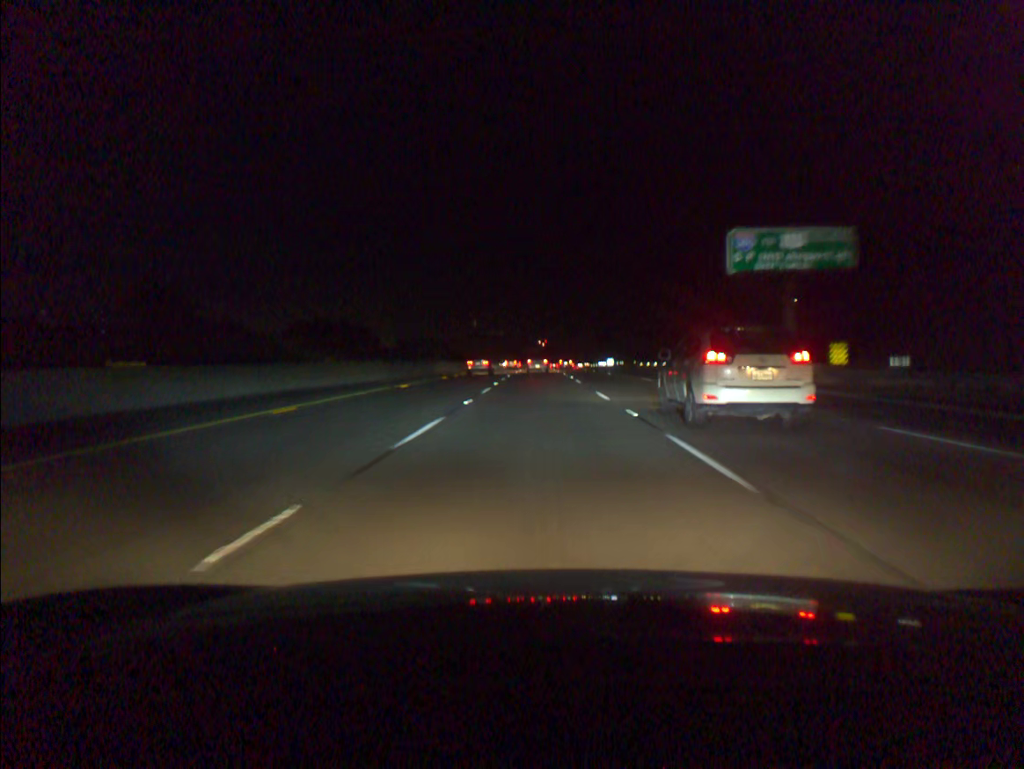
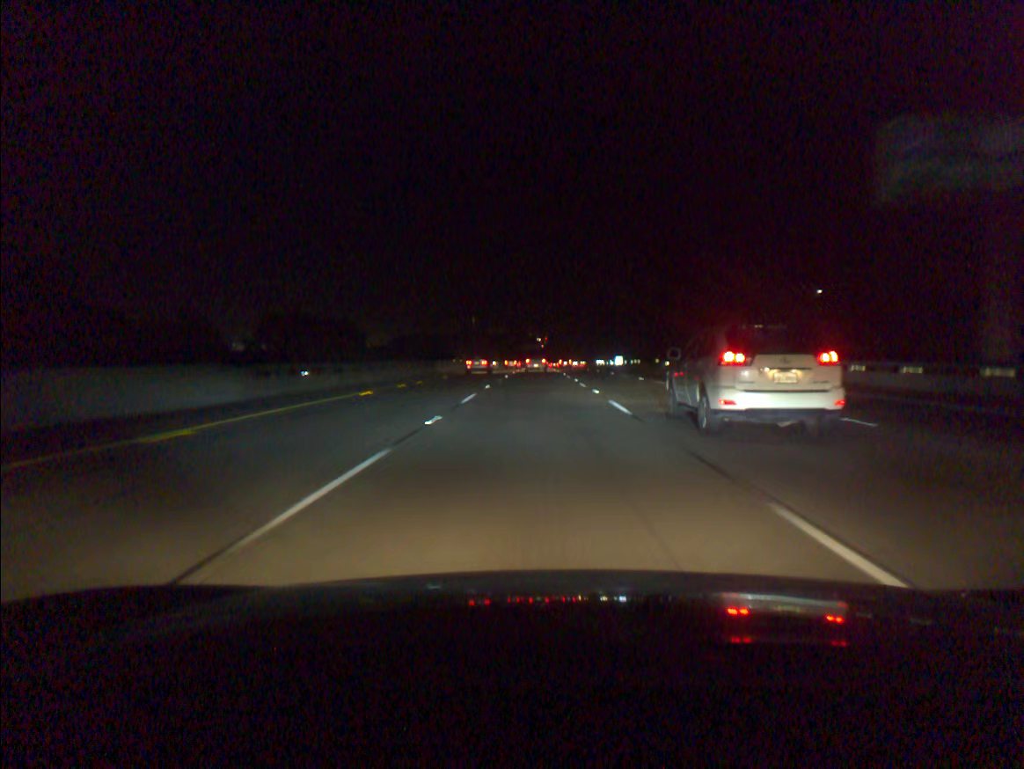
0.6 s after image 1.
(0.0, +19.6) m; 0°
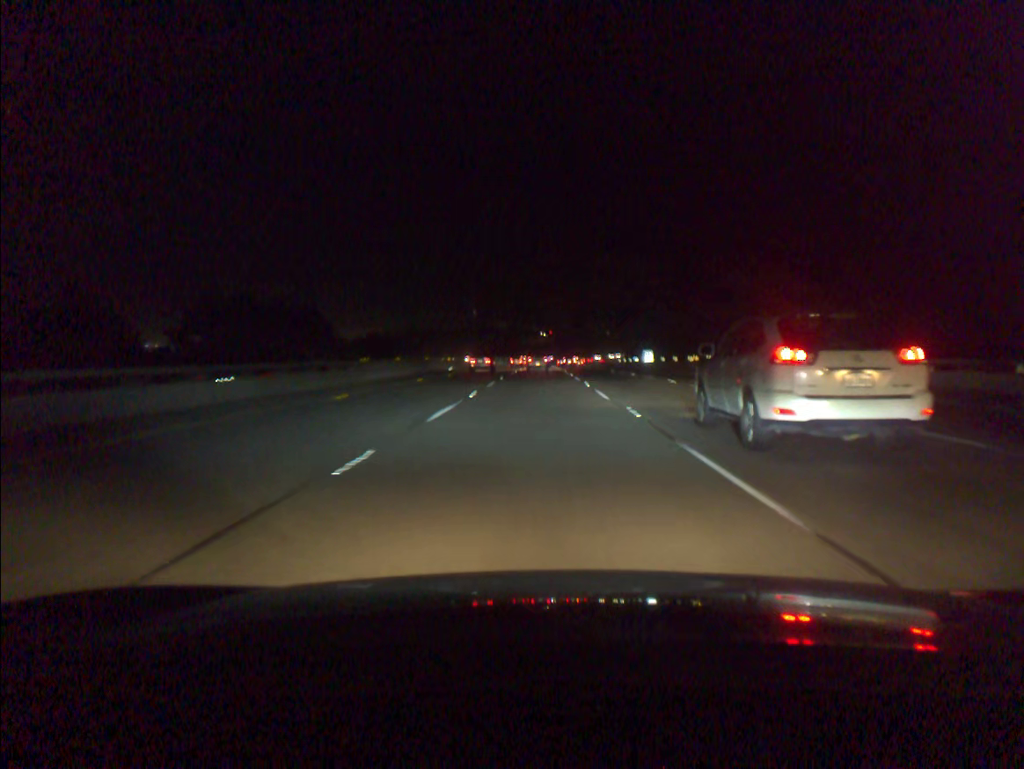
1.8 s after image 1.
(-0.1, +39.2) m; 0°
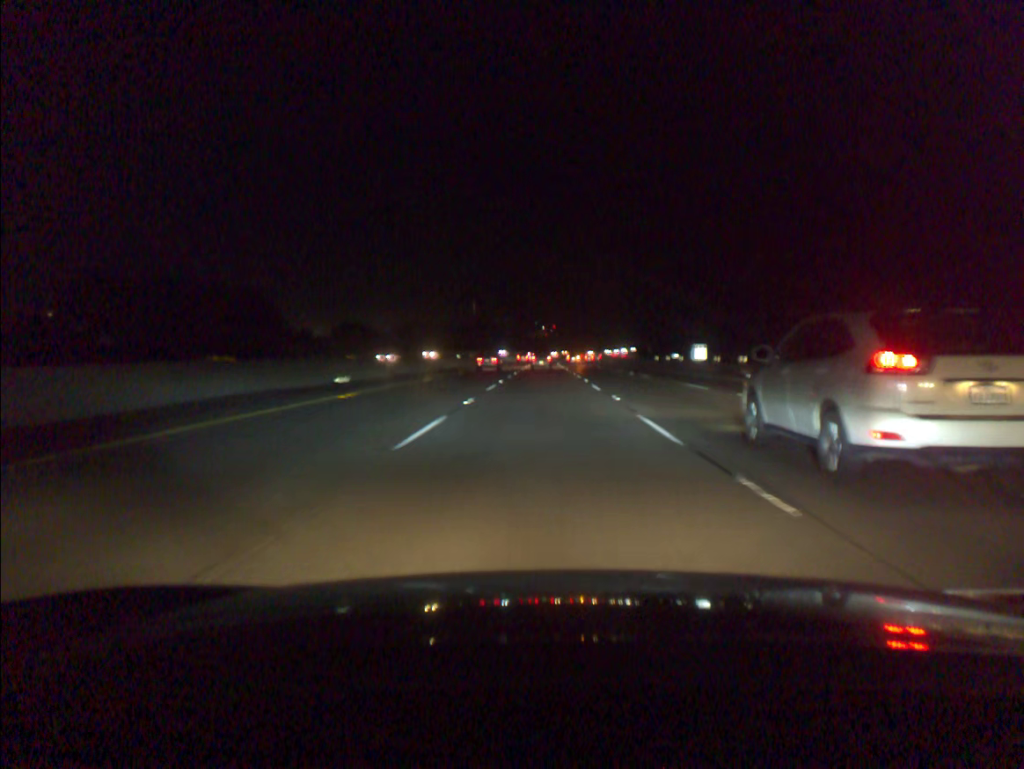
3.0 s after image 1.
(-0.1, +39.2) m; 0°
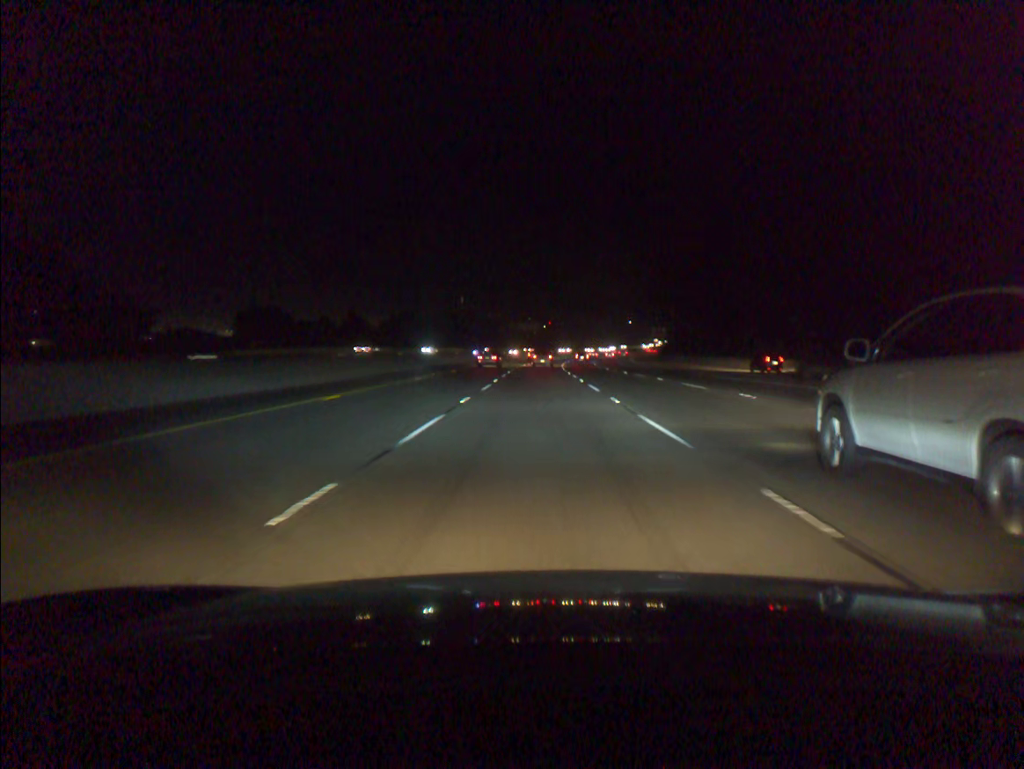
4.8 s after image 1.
(+0.3, +59.0) m; +1°
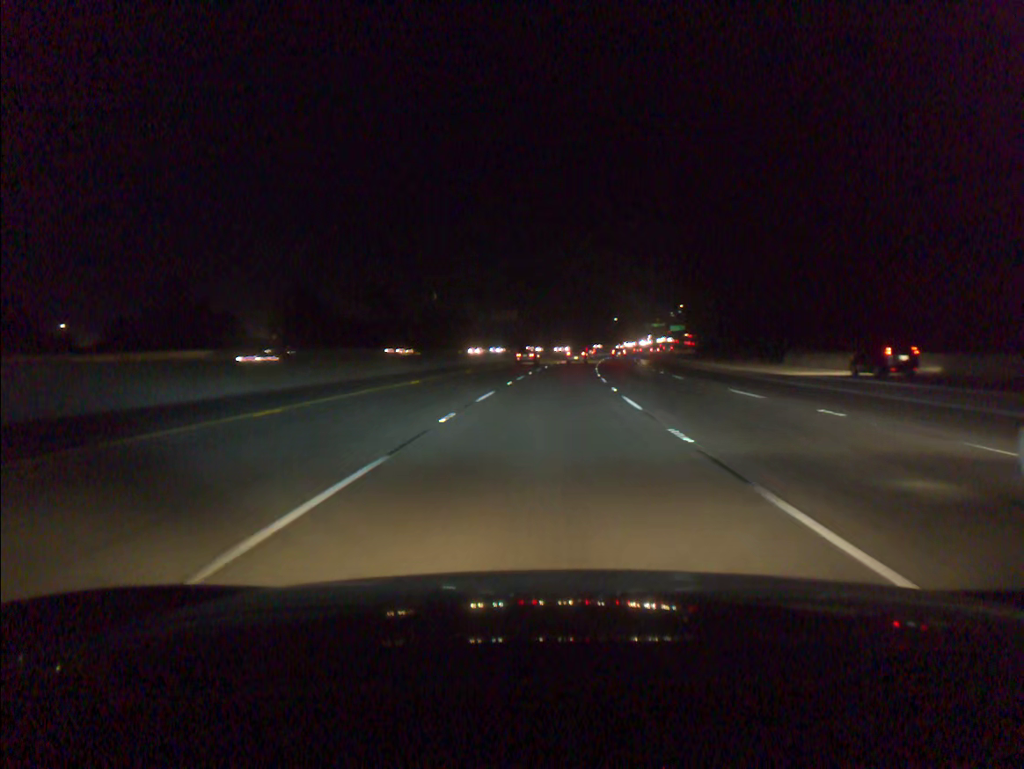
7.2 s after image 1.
(+0.4, +78.7) m; +1°
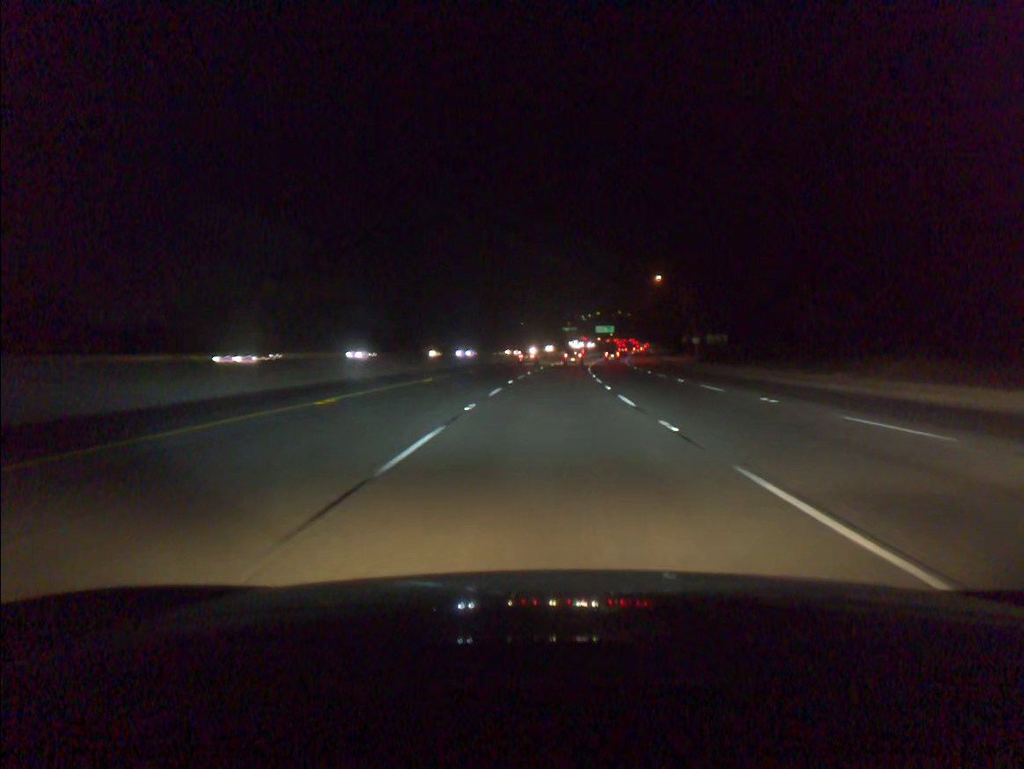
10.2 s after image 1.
(+5.7, +98.0) m; +7°
